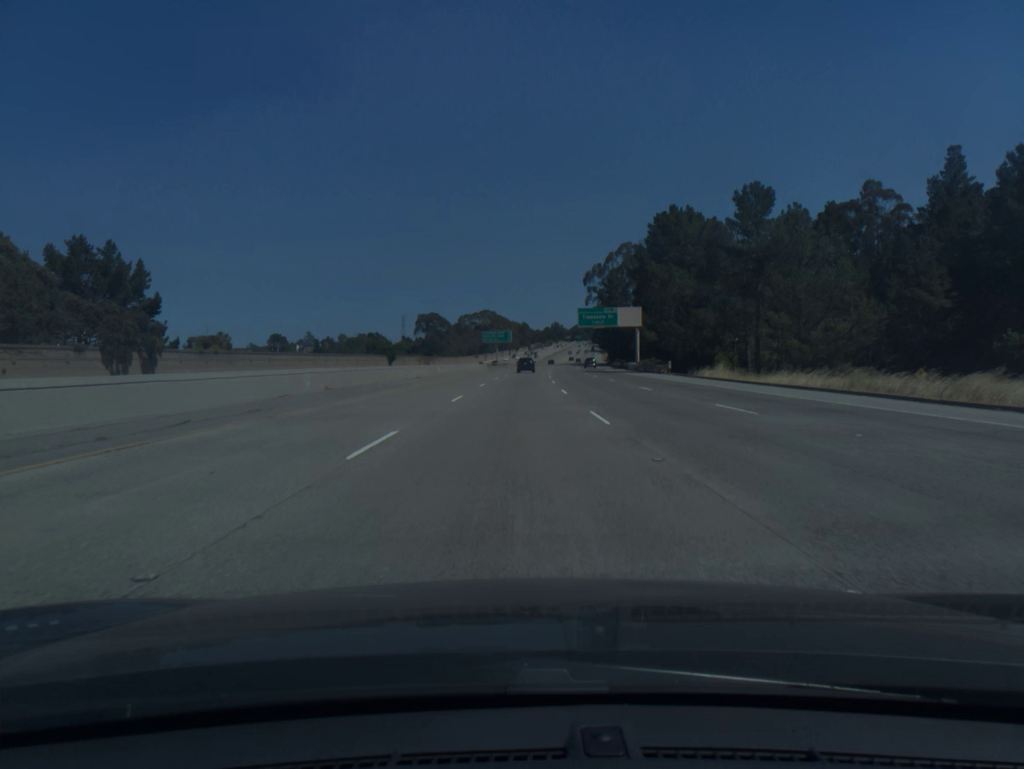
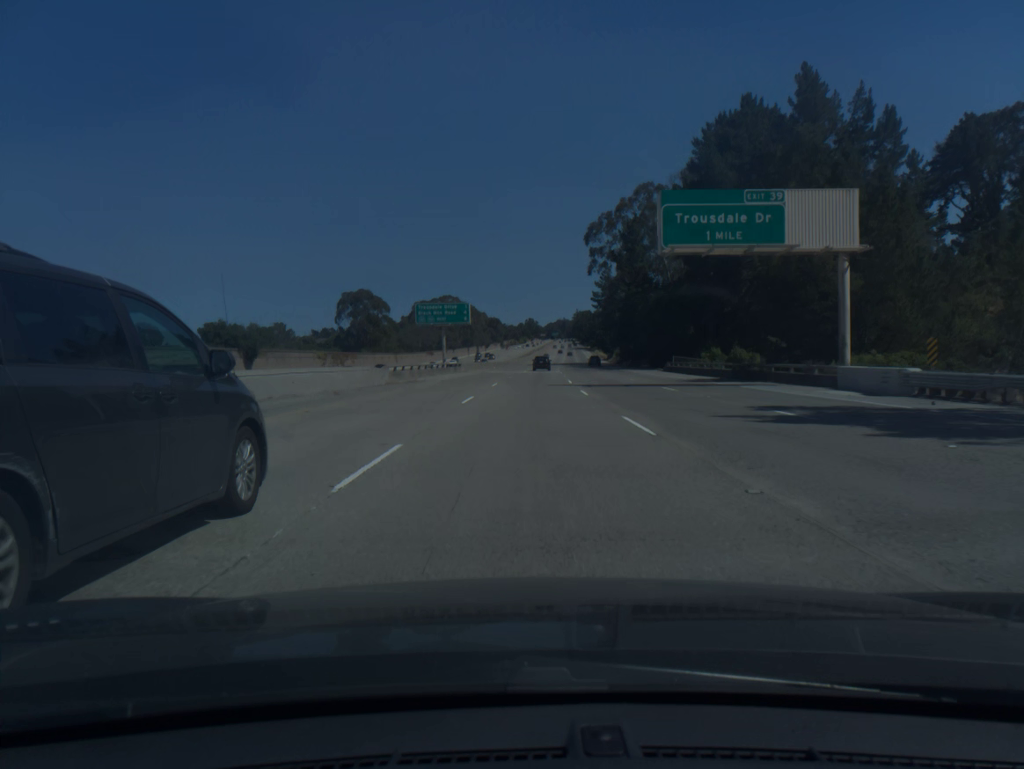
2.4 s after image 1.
(+0.6, +75.2) m; +2°
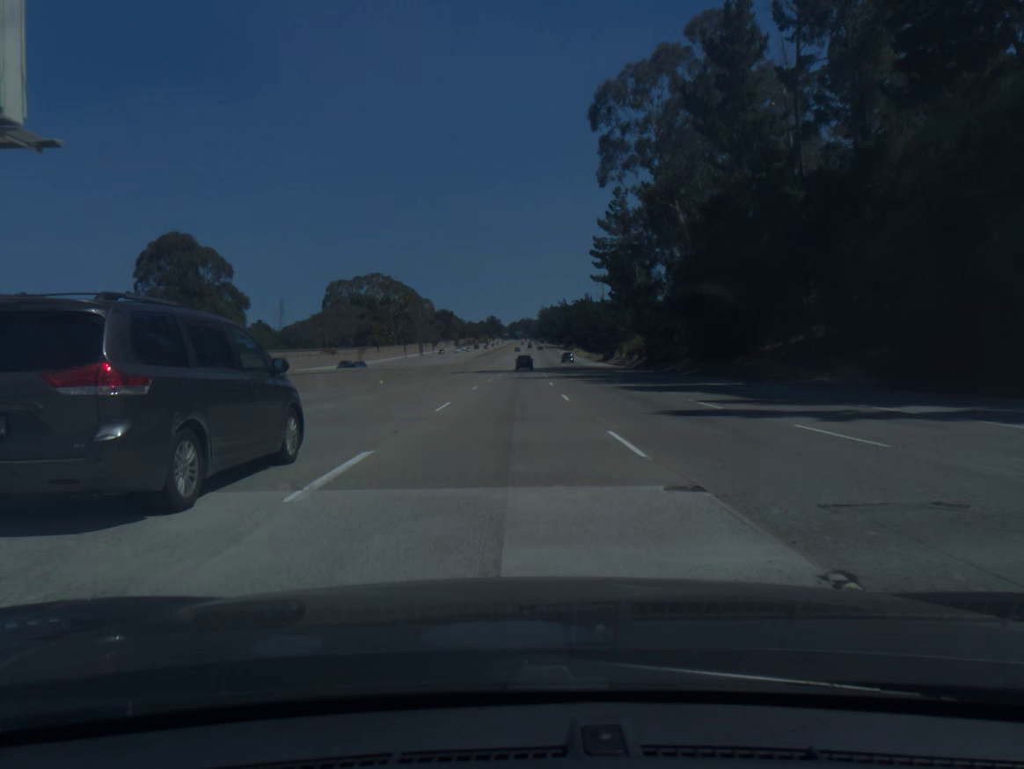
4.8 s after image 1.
(+2.3, +75.5) m; +3°
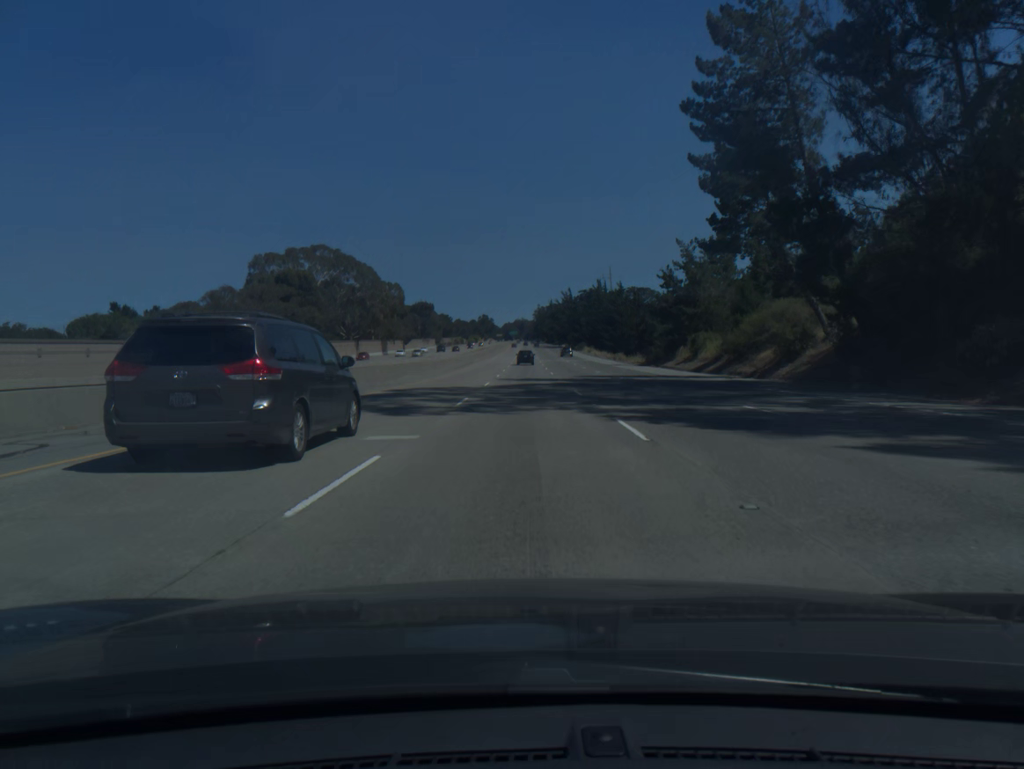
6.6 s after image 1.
(+0.1, +56.4) m; 0°
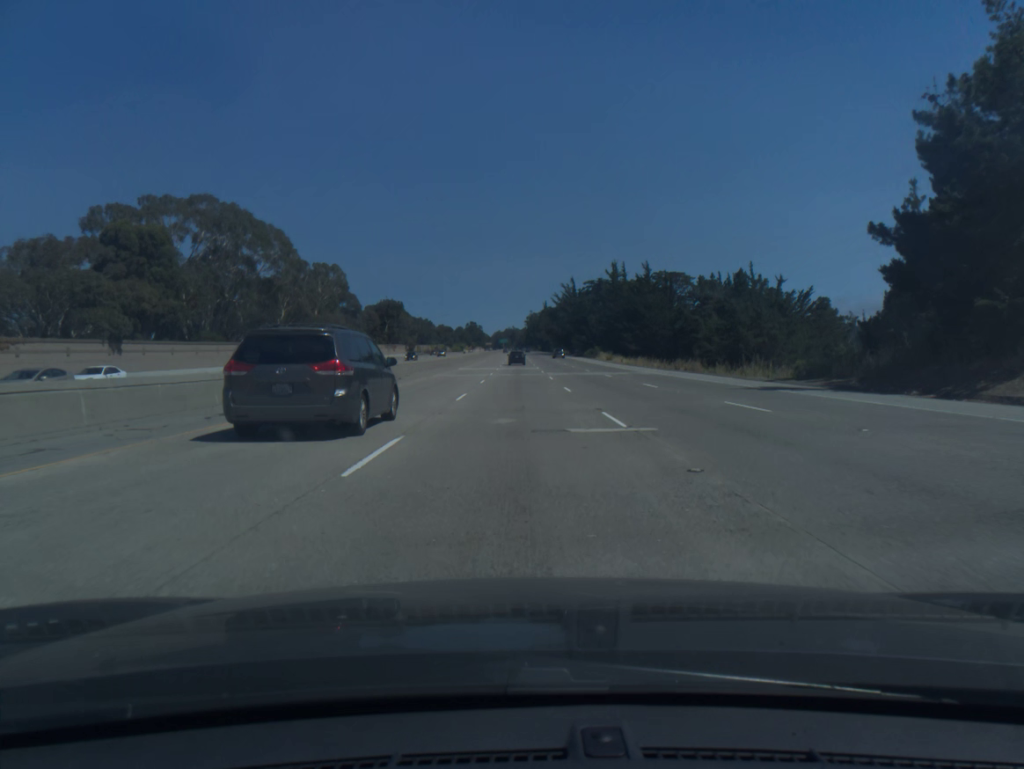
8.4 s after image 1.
(+0.5, +56.3) m; +1°
